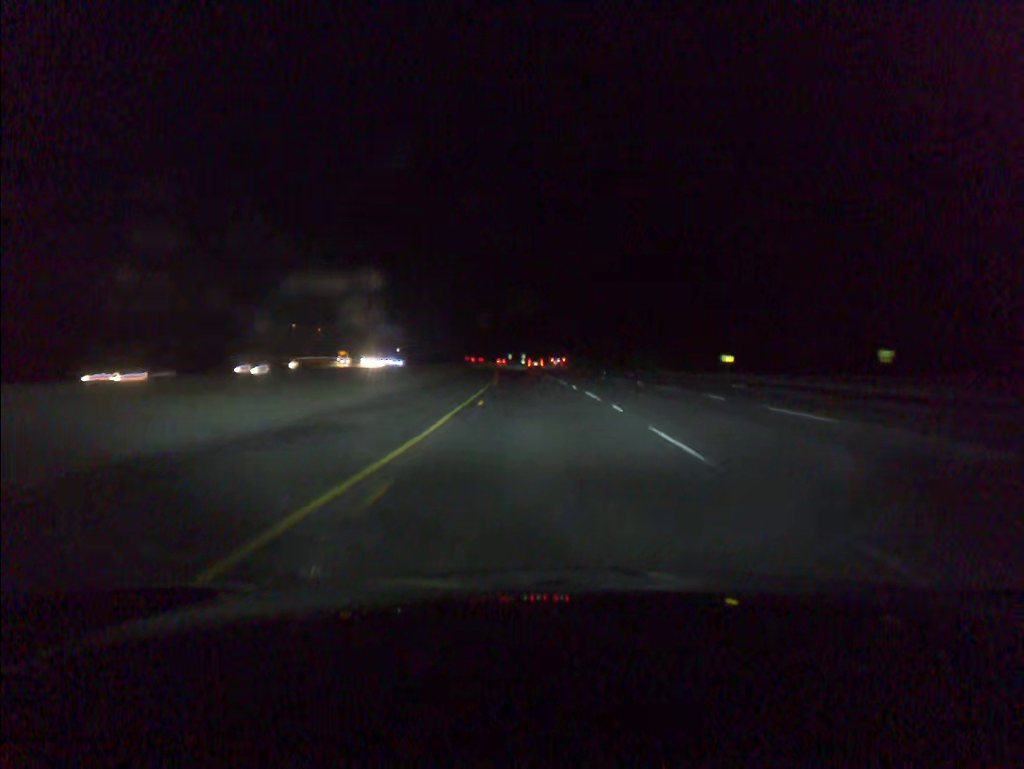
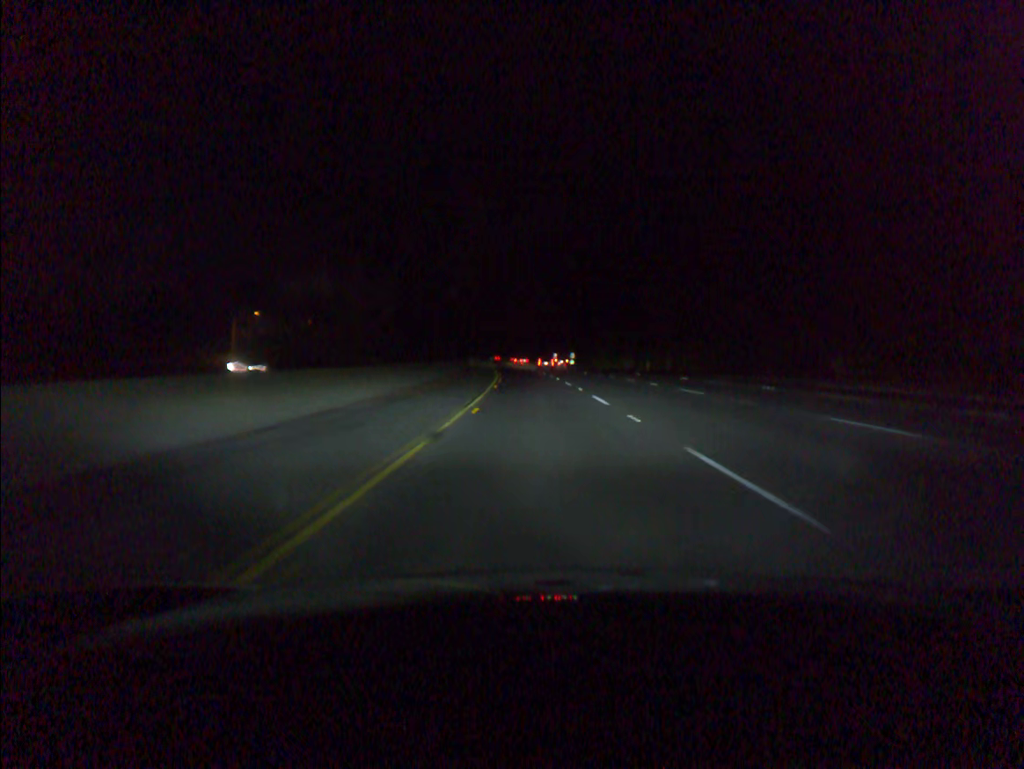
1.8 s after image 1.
(-1.9, +61.5) m; -3°
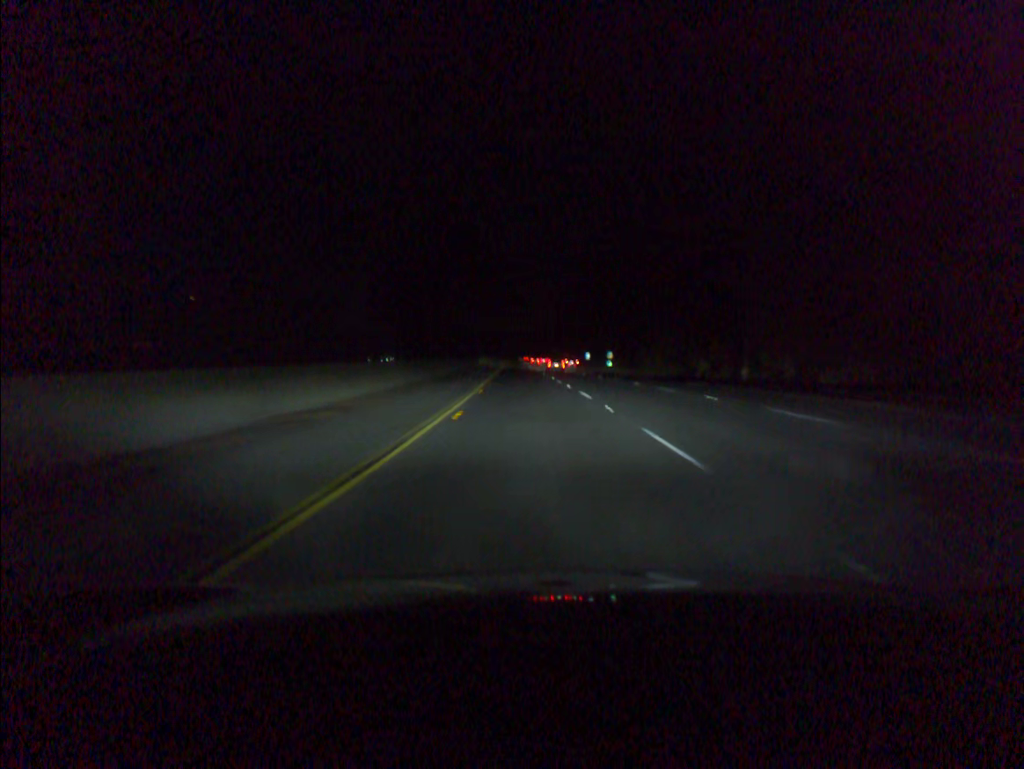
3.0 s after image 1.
(-0.7, +40.7) m; -2°
